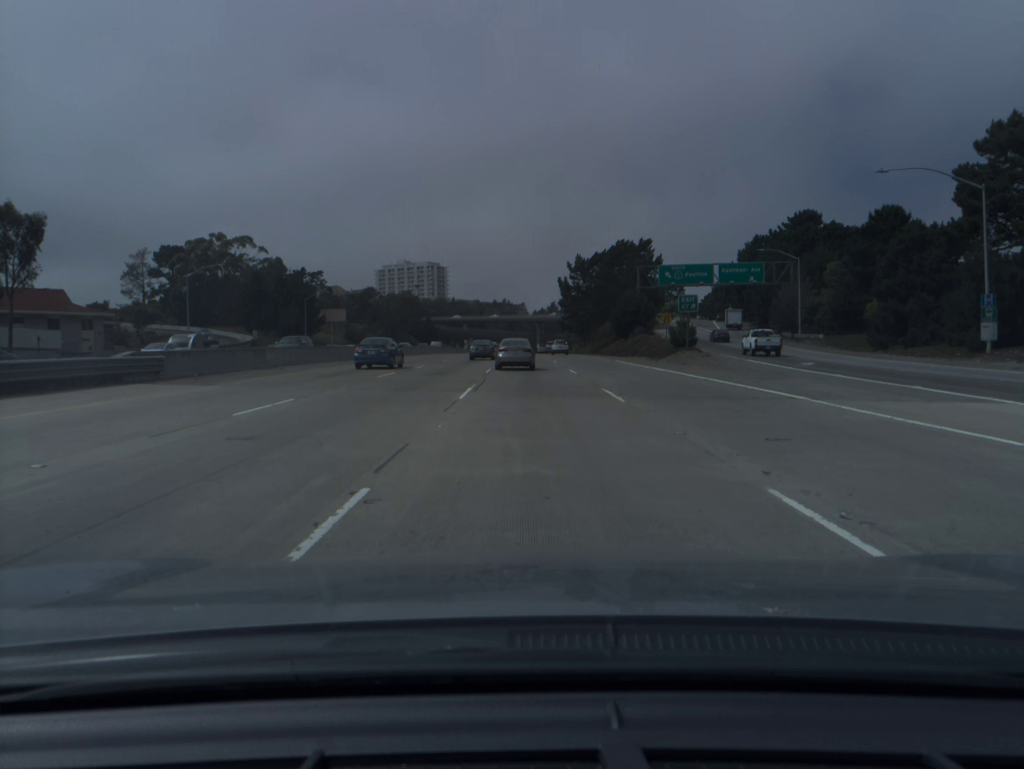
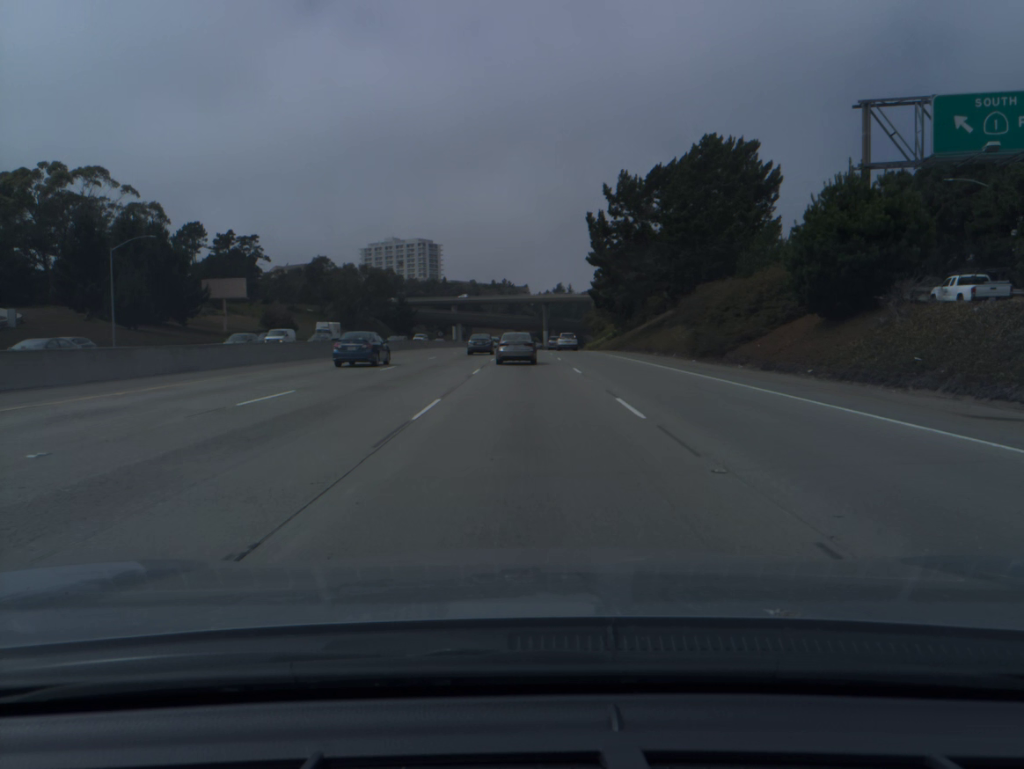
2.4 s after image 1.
(+0.2, +65.8) m; 0°
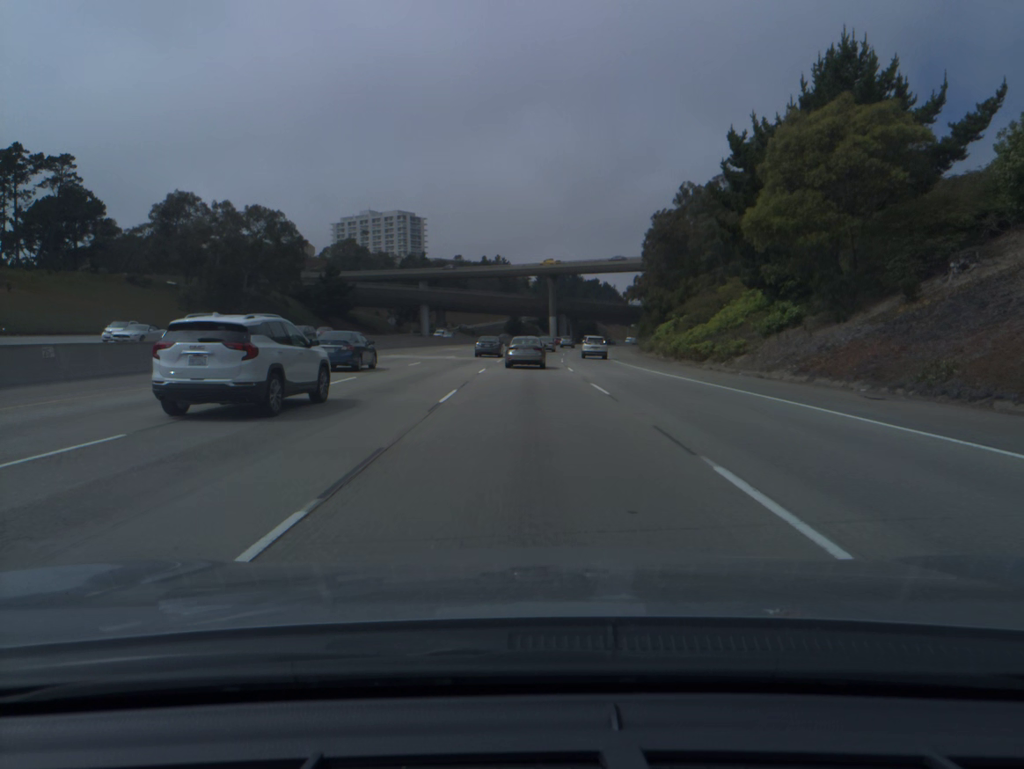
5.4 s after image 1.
(+0.1, +81.4) m; 0°
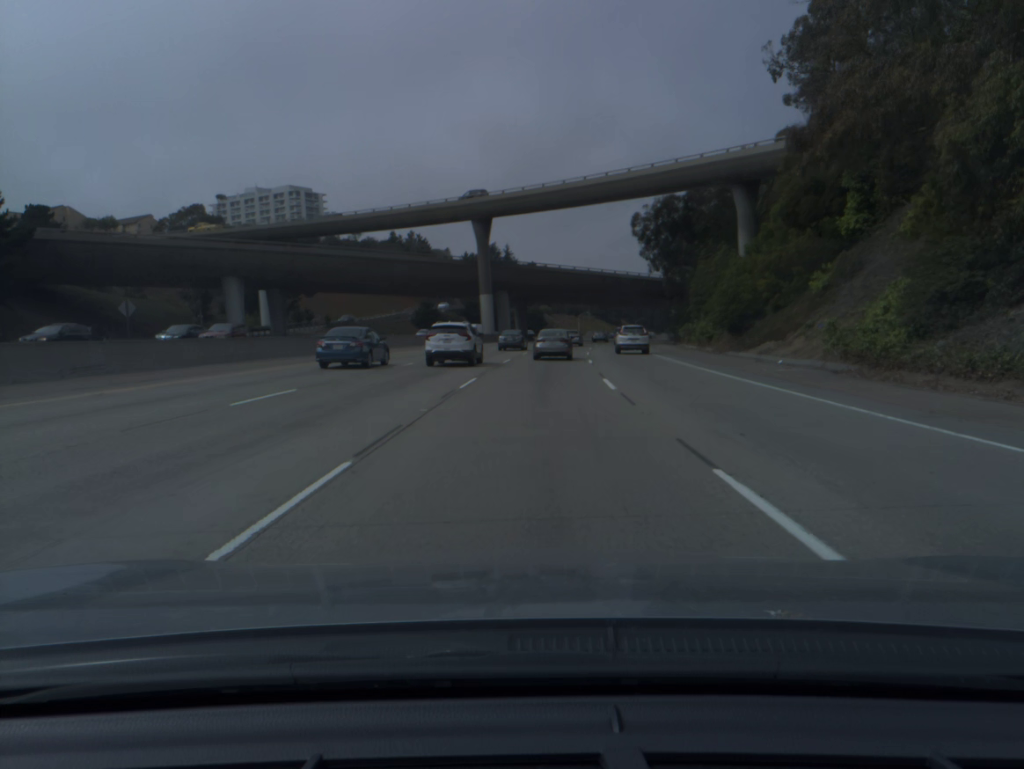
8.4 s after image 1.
(+2.2, +79.8) m; +5°
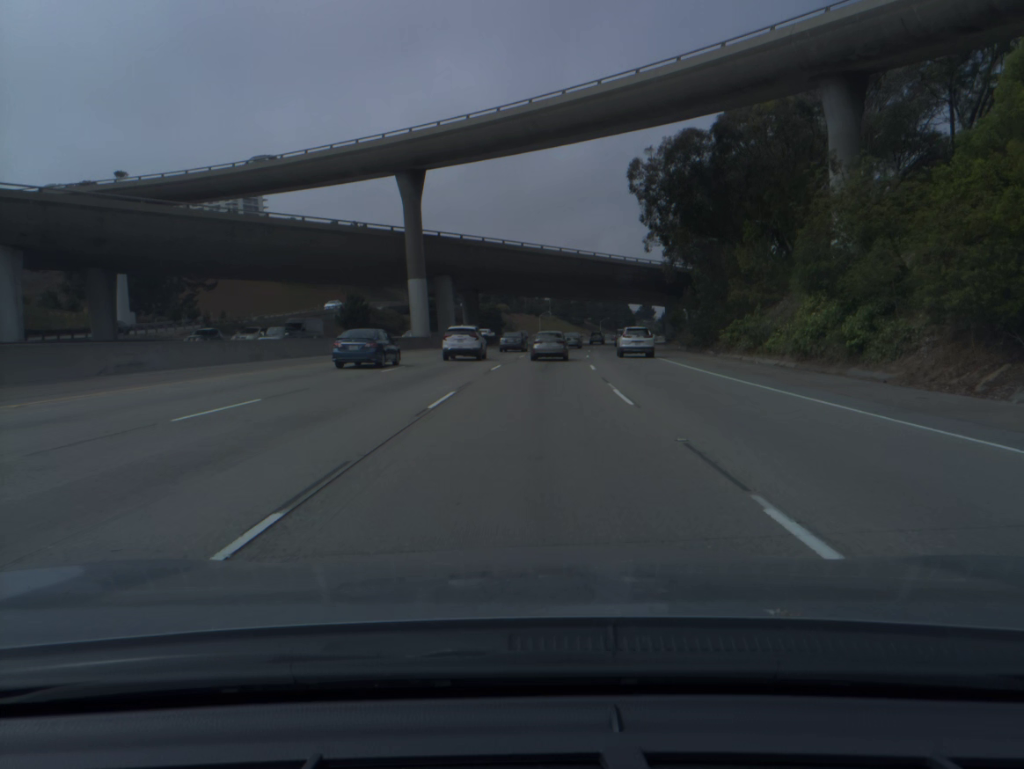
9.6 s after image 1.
(+0.8, +31.2) m; +3°
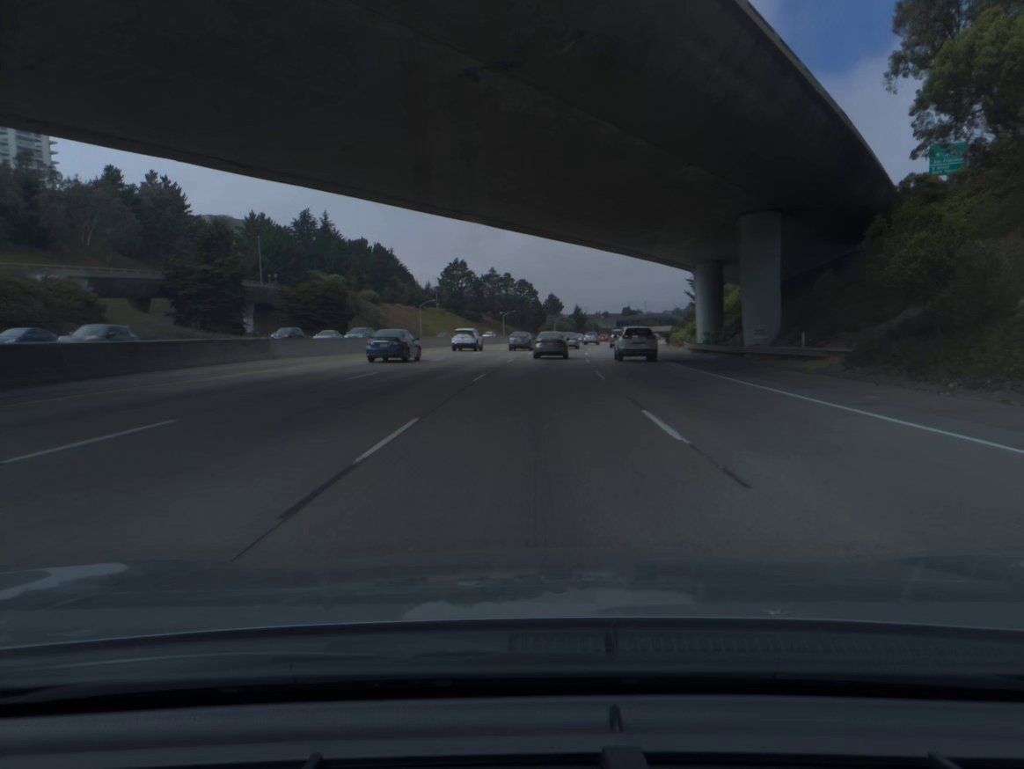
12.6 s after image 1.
(+4.8, +76.5) m; +7°
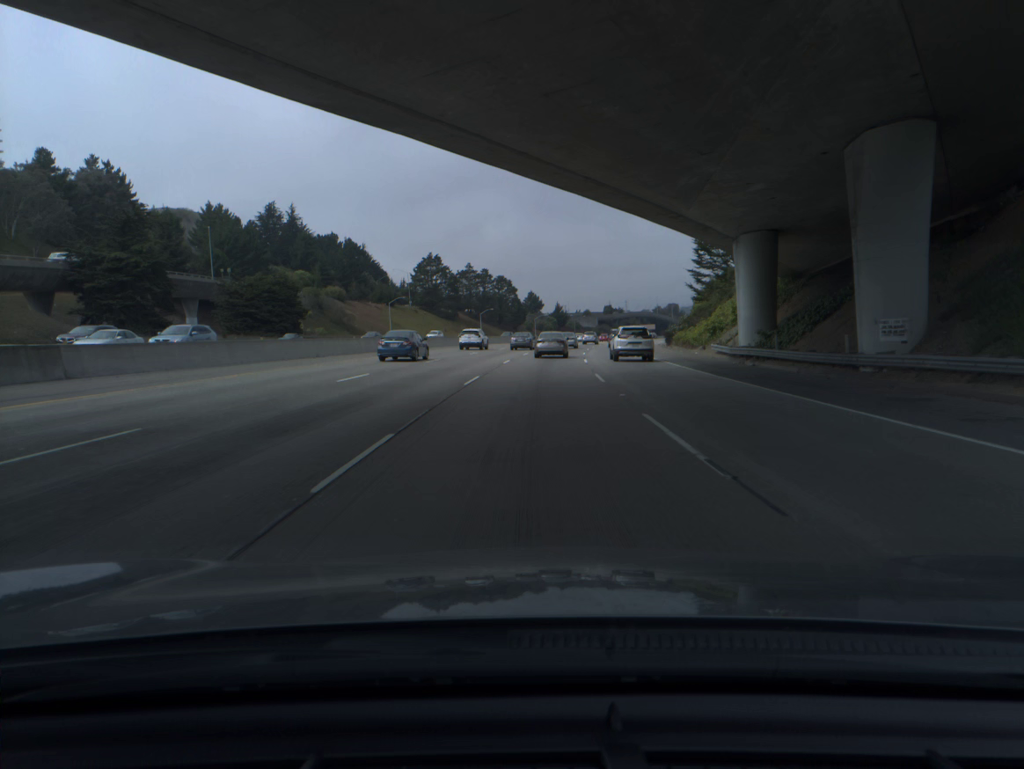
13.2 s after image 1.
(+0.2, +15.3) m; +1°
